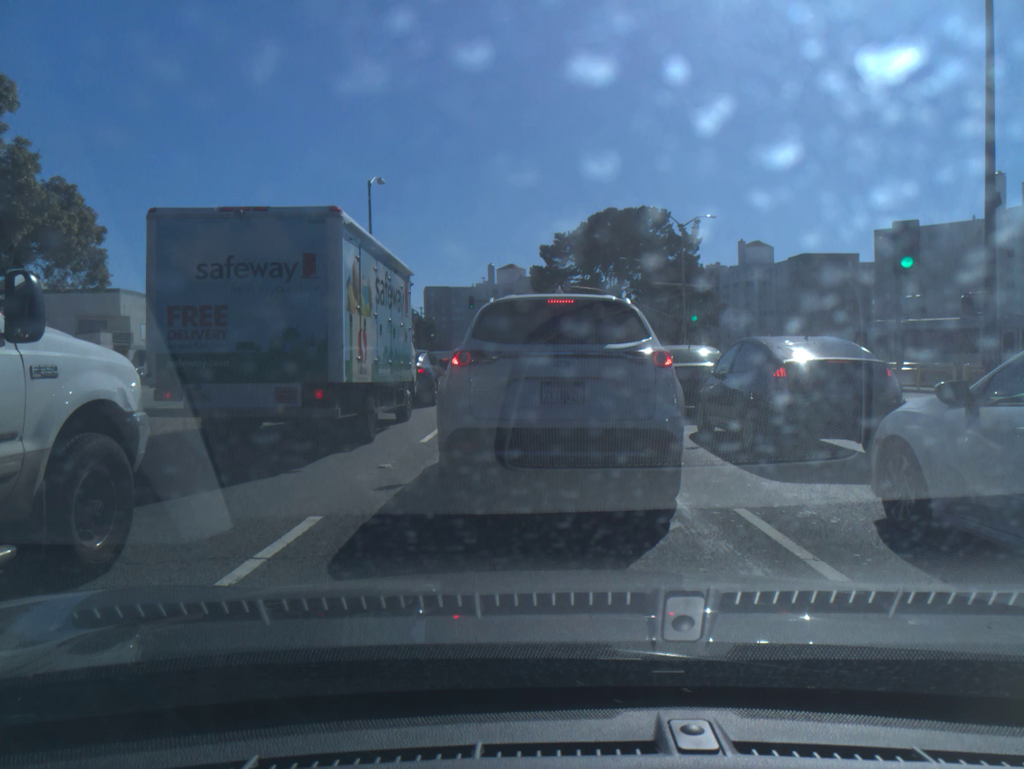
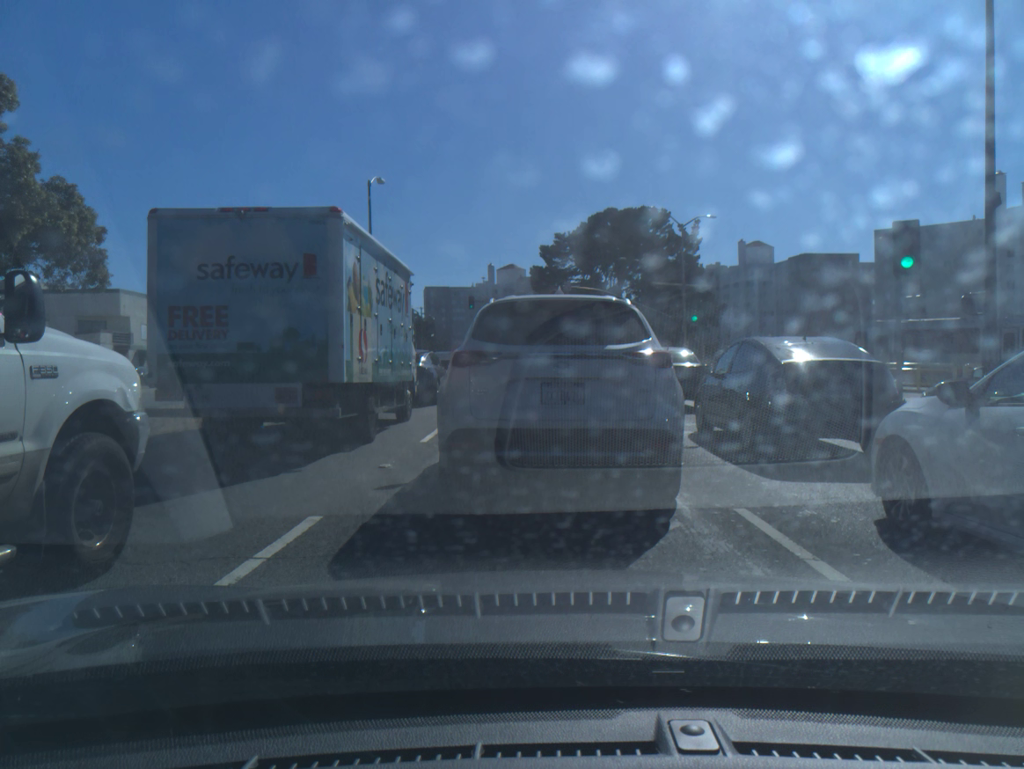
(0.0, 0.0) m; 0°
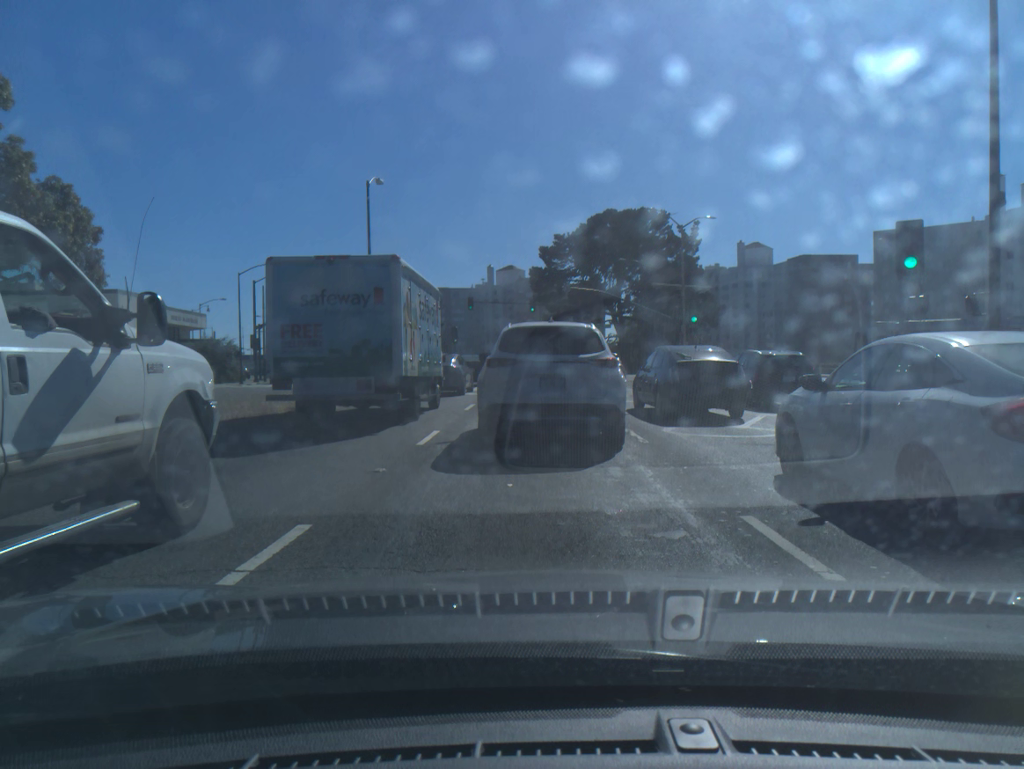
(0.0, +0.2) m; 0°
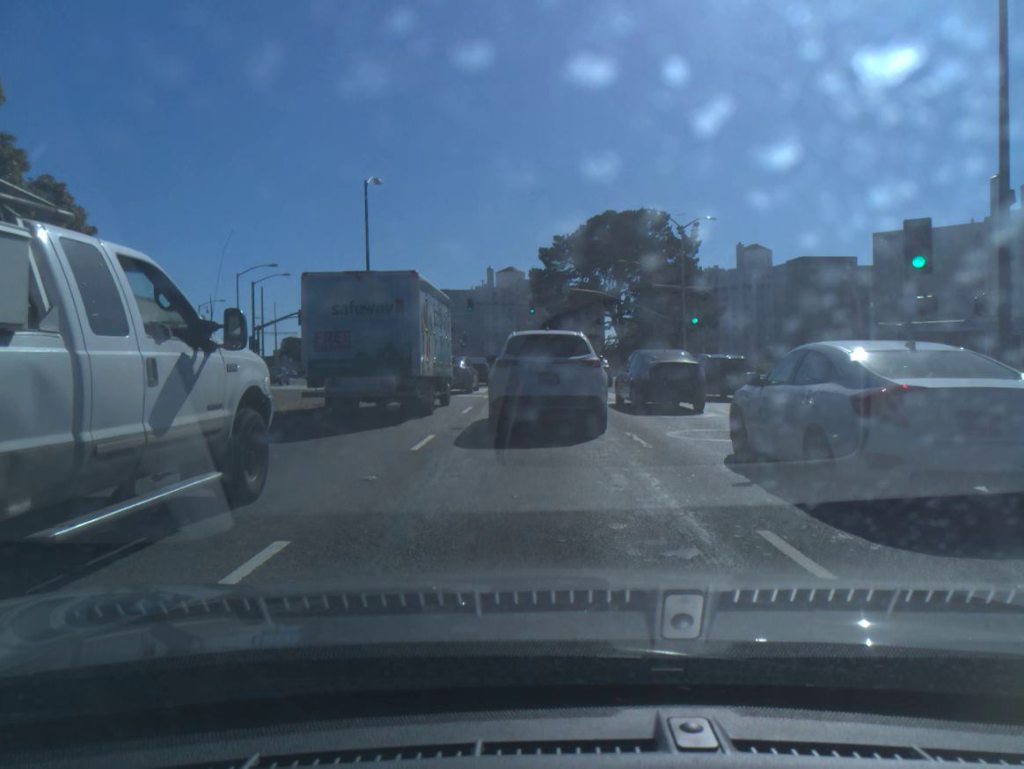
(0.0, +0.5) m; 0°
